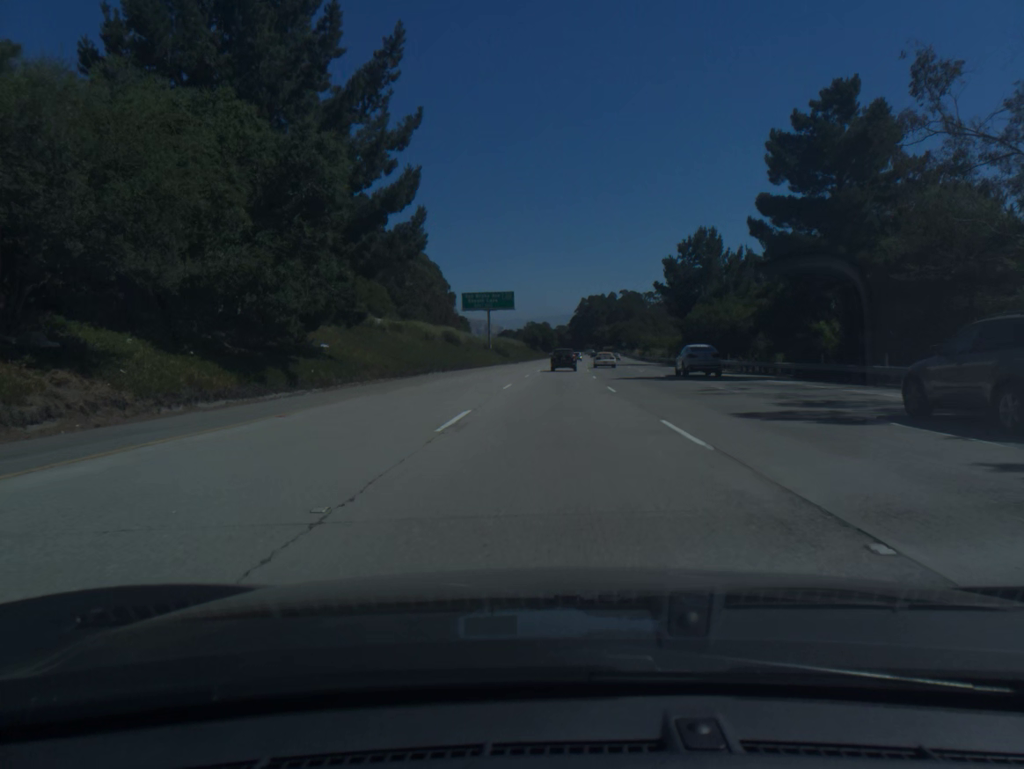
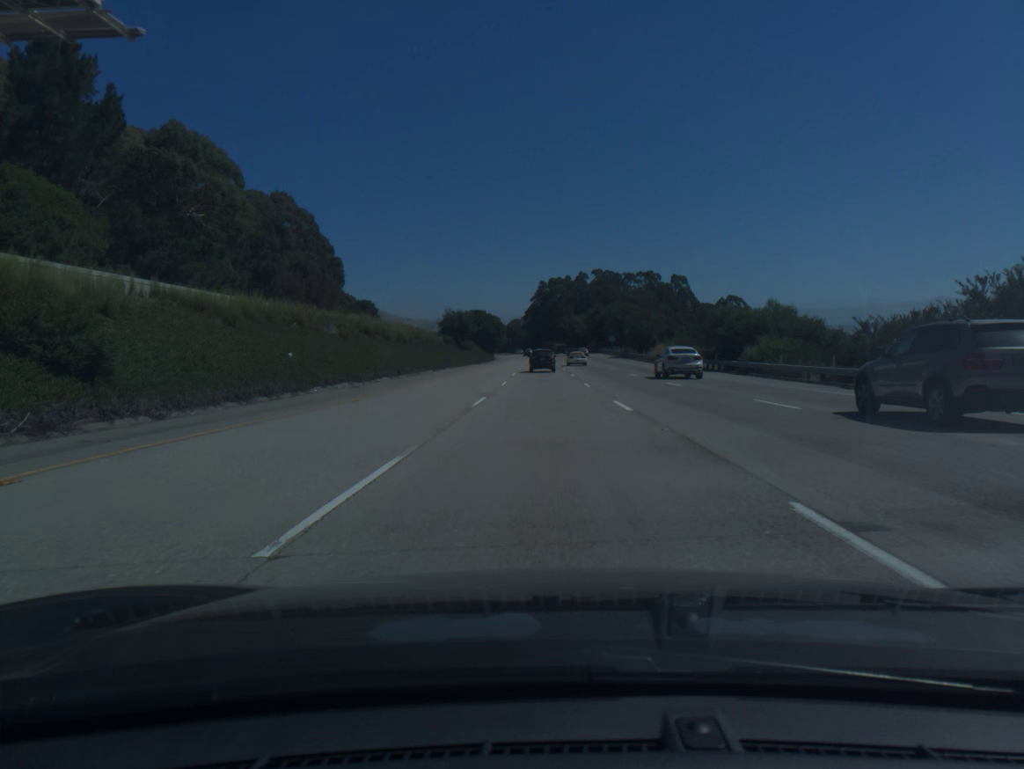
(+3.1, +95.3) m; +3°
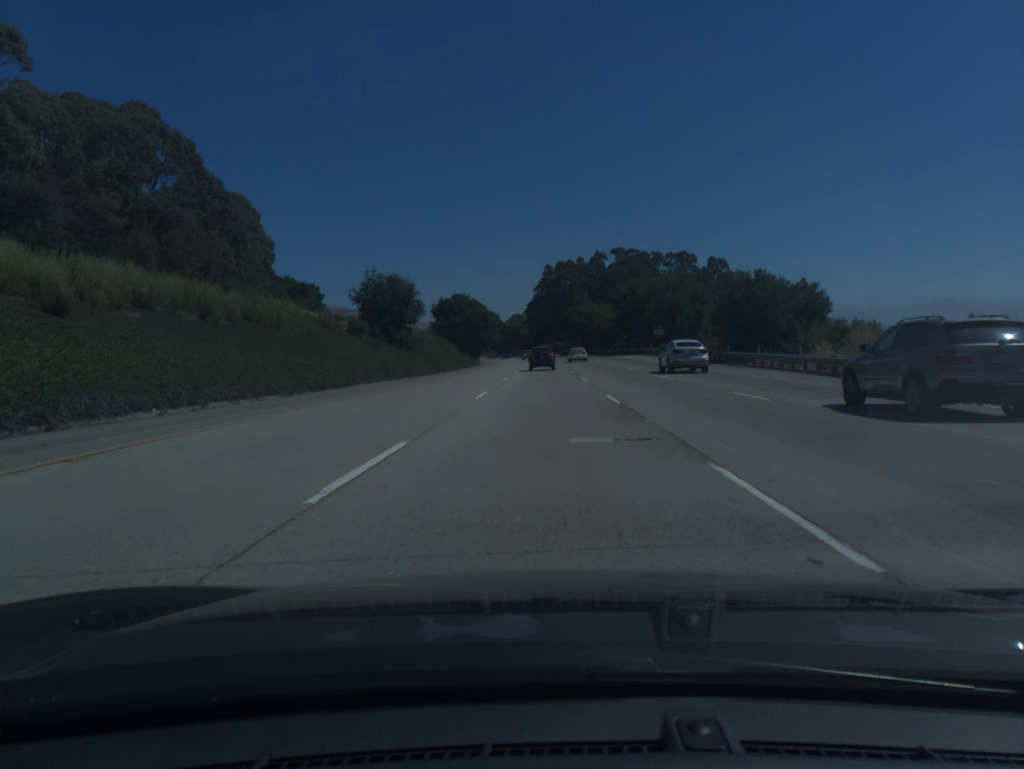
(-0.1, +56.7) m; 0°
